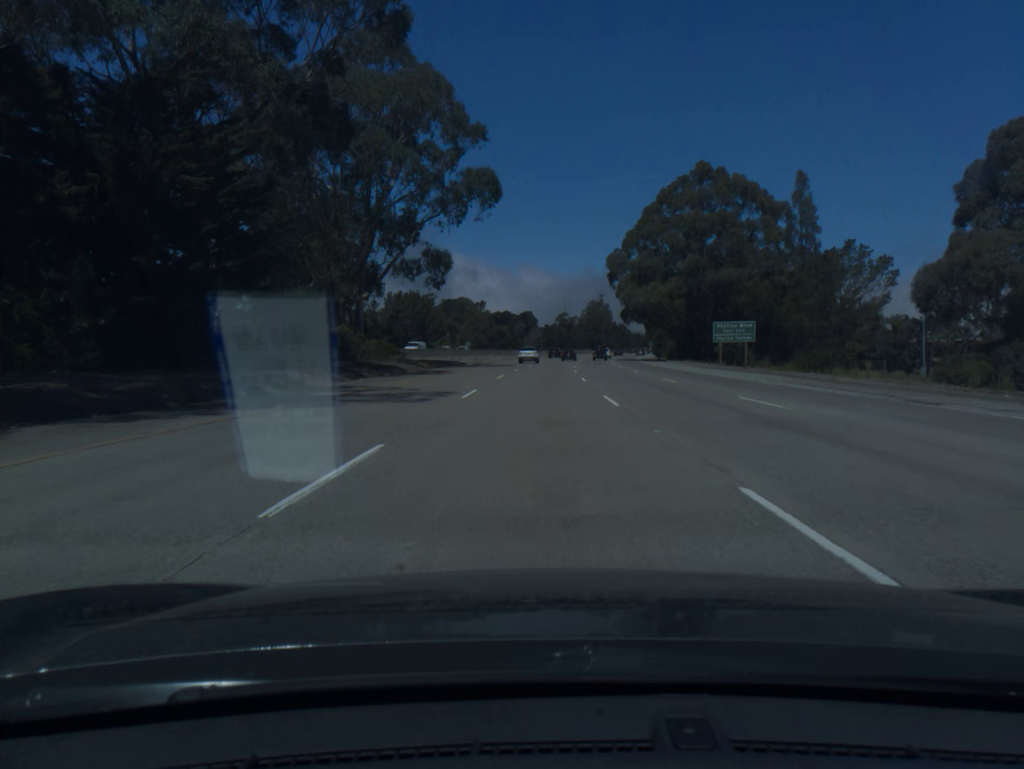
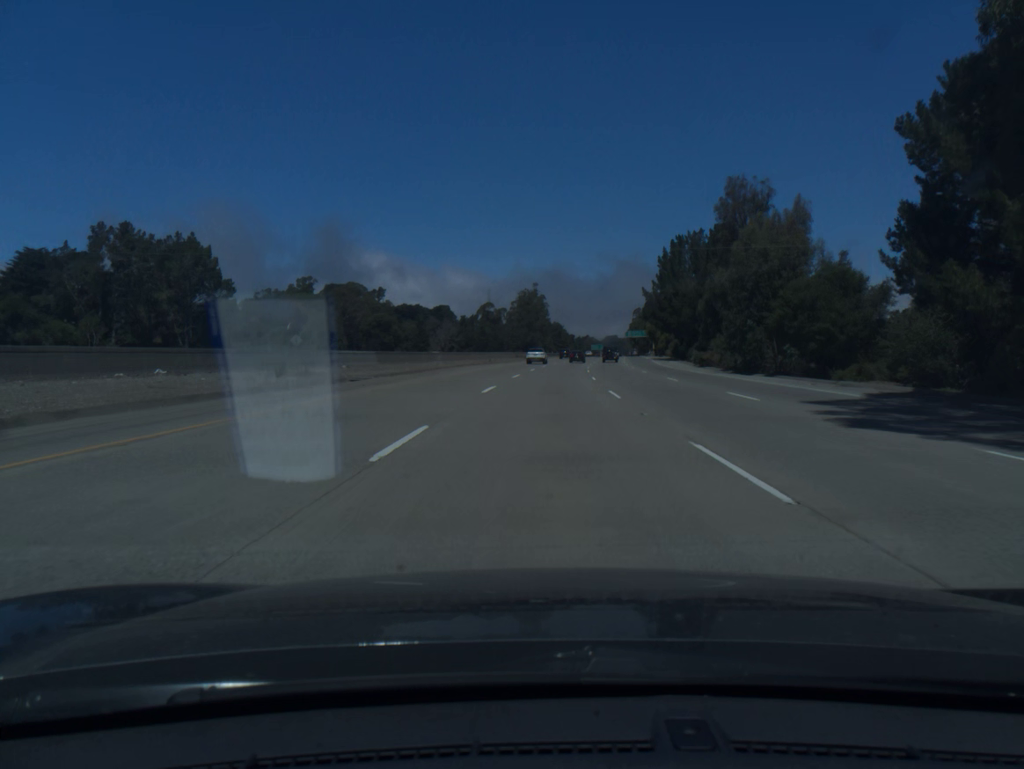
(+3.3, +99.5) m; +5°
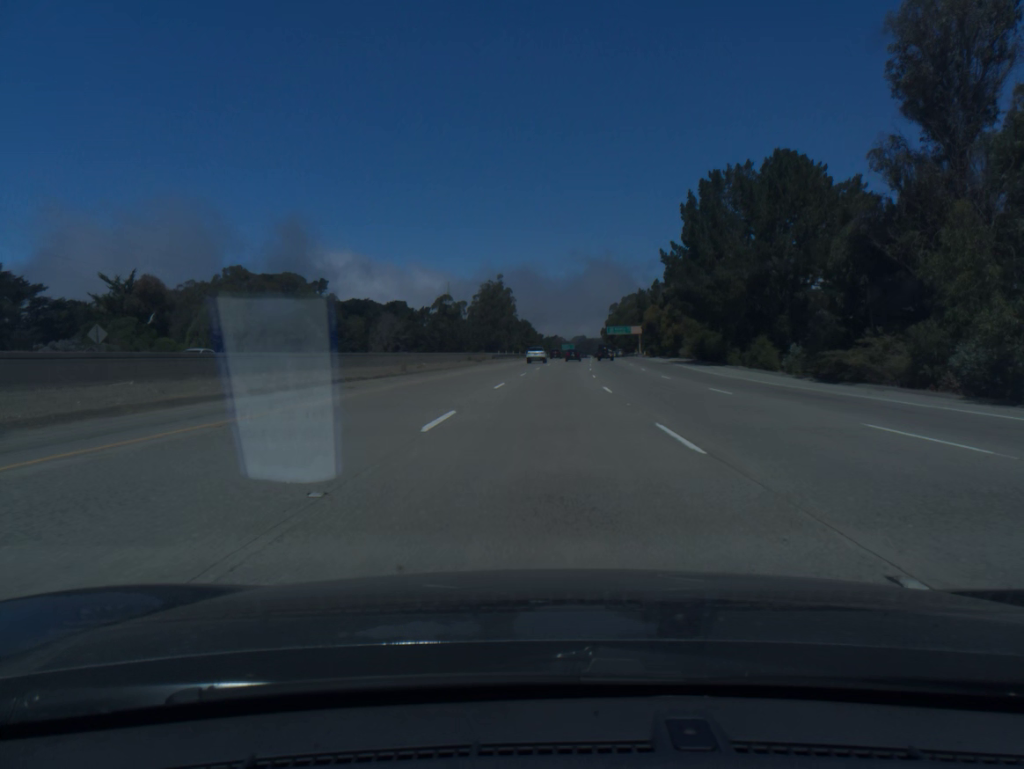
(+0.9, +40.3) m; +2°
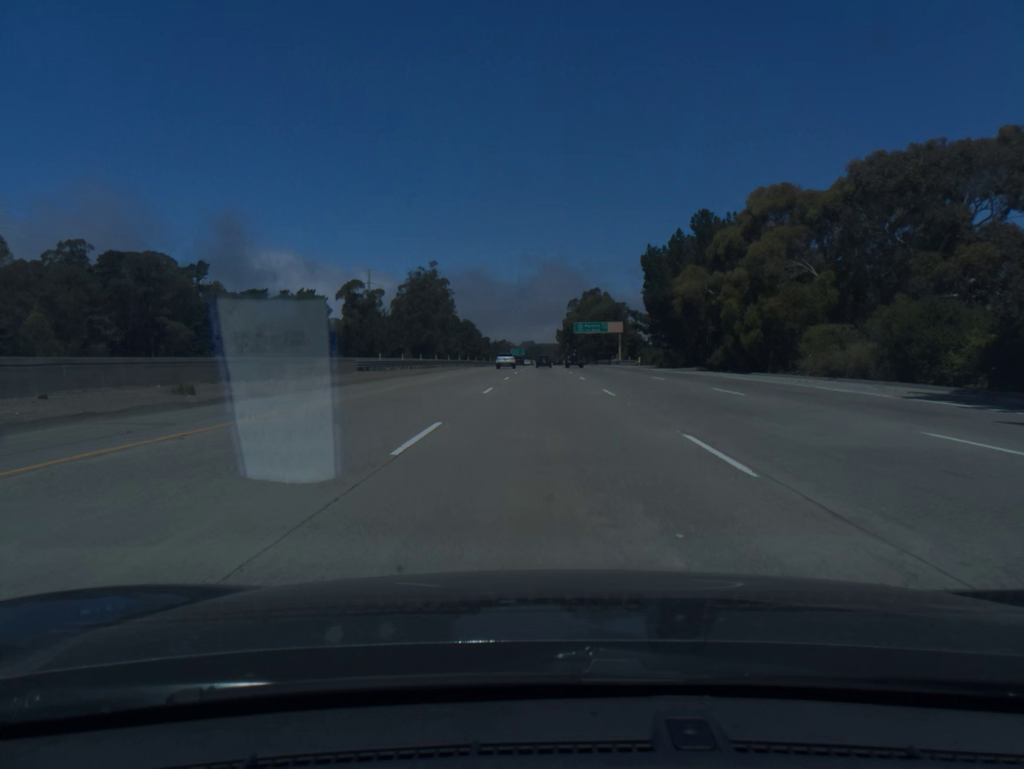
(+1.9, +60.7) m; +4°
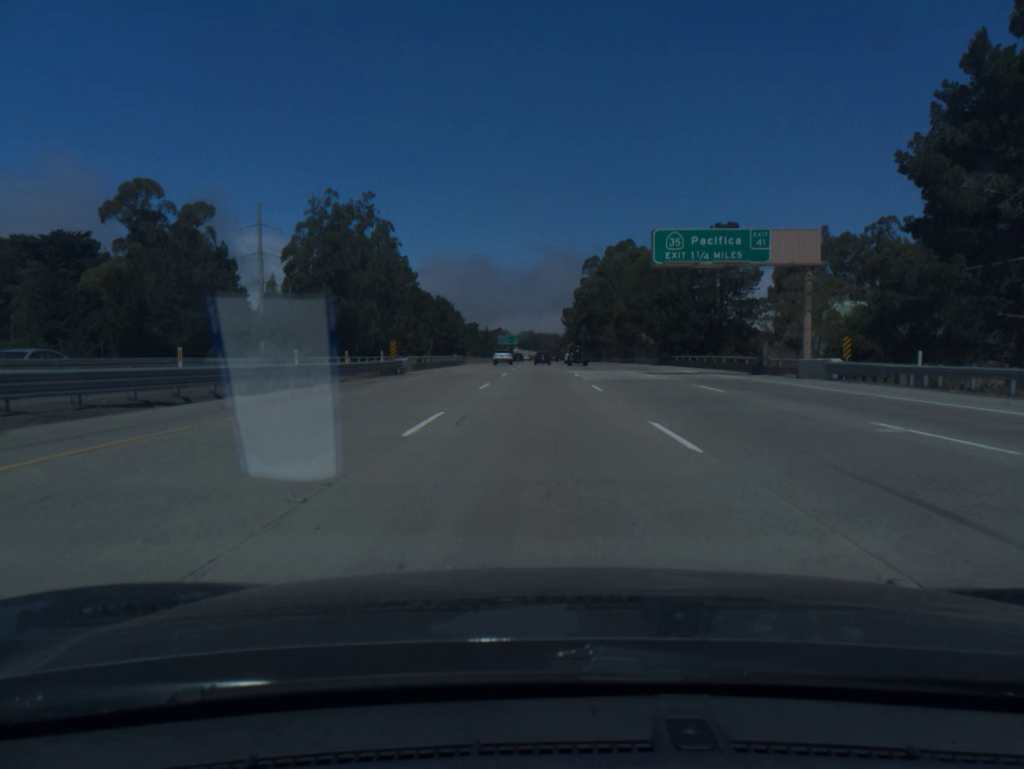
(+0.7, +101.2) m; 0°
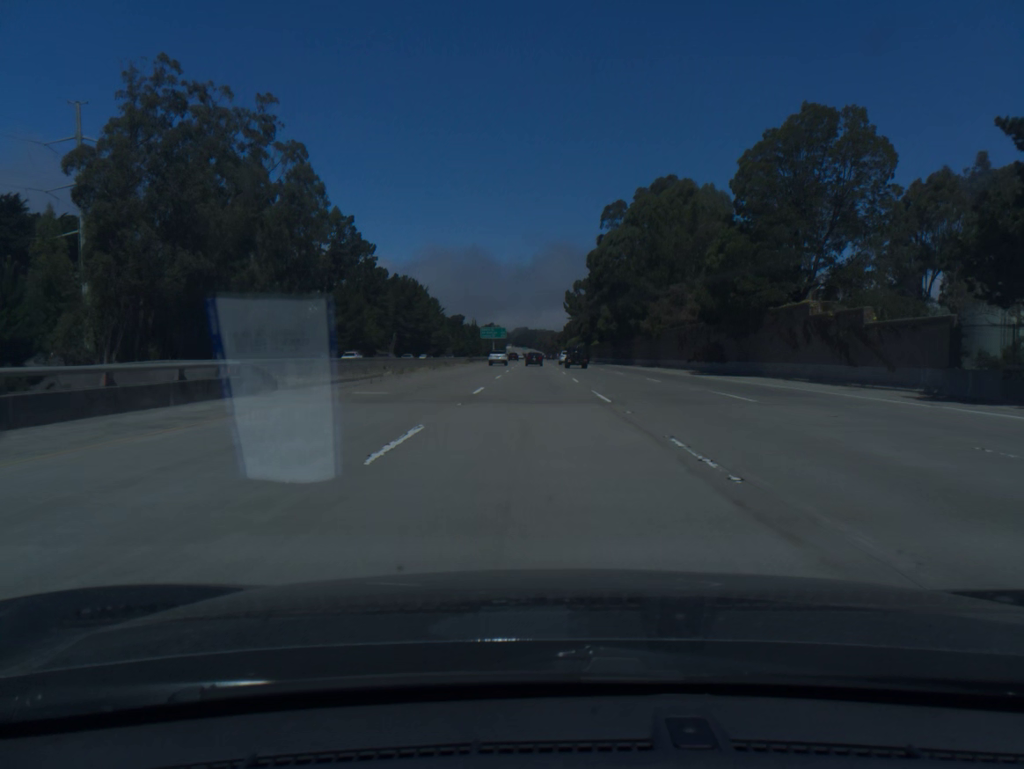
(+0.2, +60.7) m; 0°
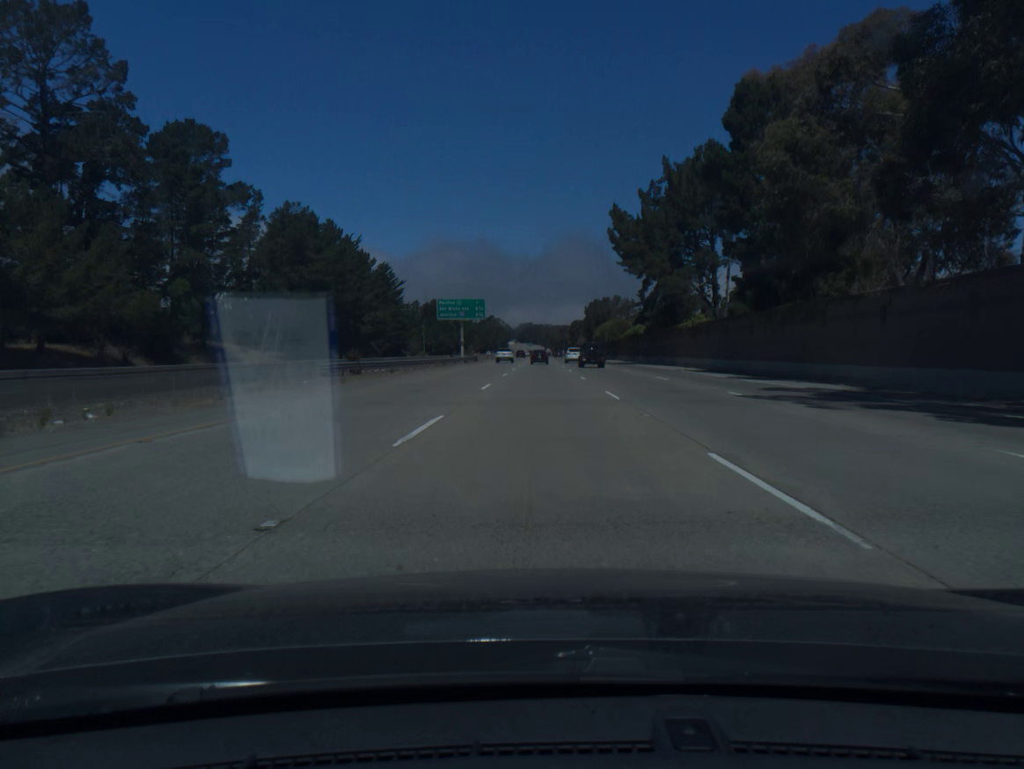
(-0.4, +101.4) m; 0°
